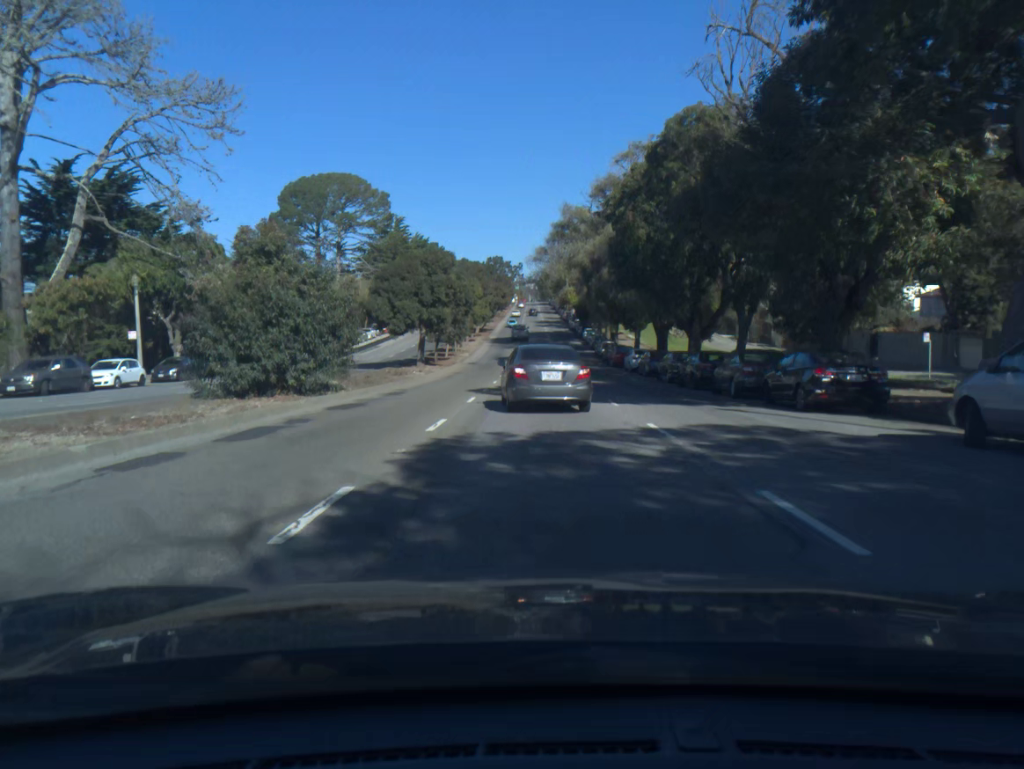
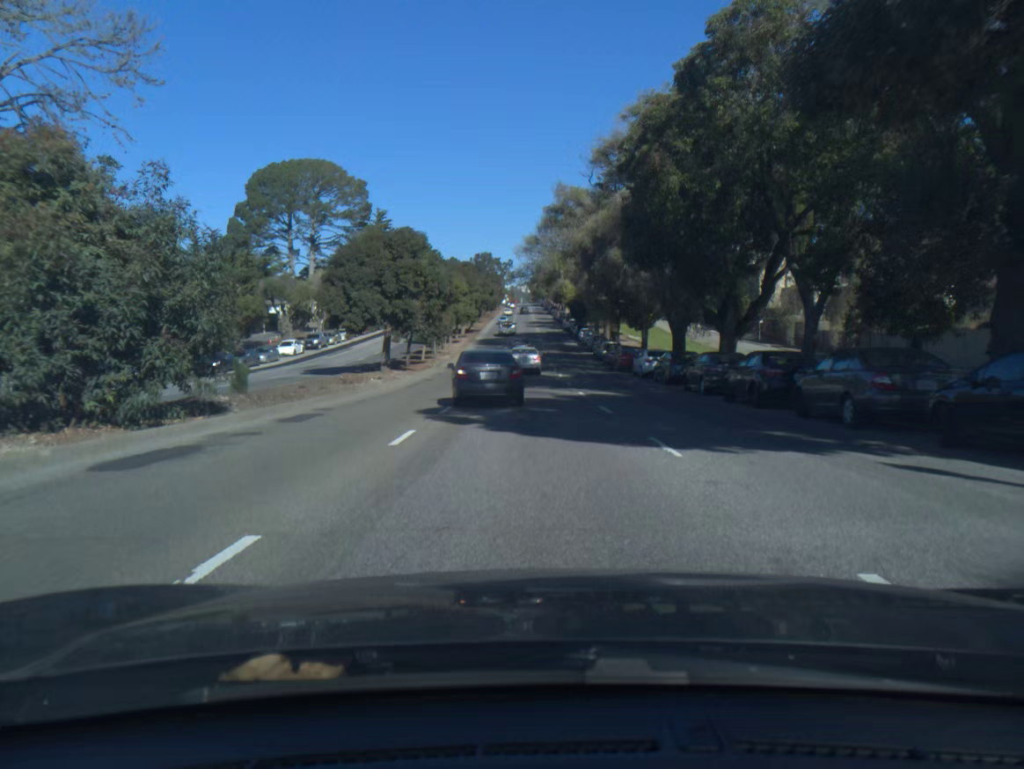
(+0.1, +9.2) m; +1°
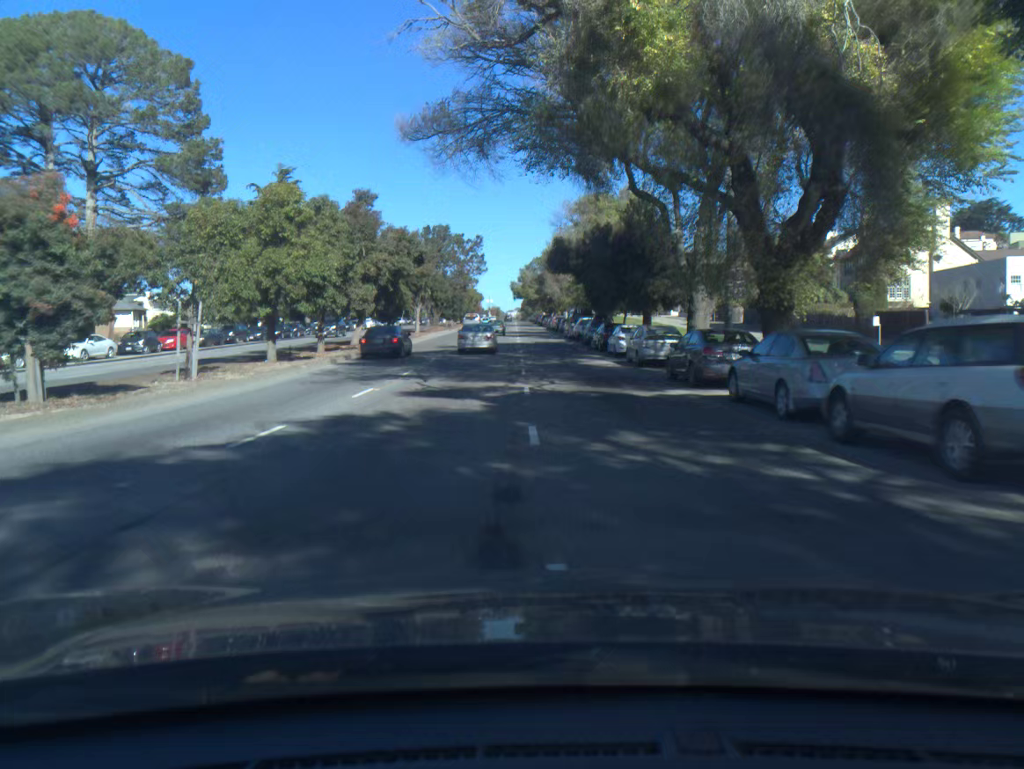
(+0.5, +51.0) m; +1°
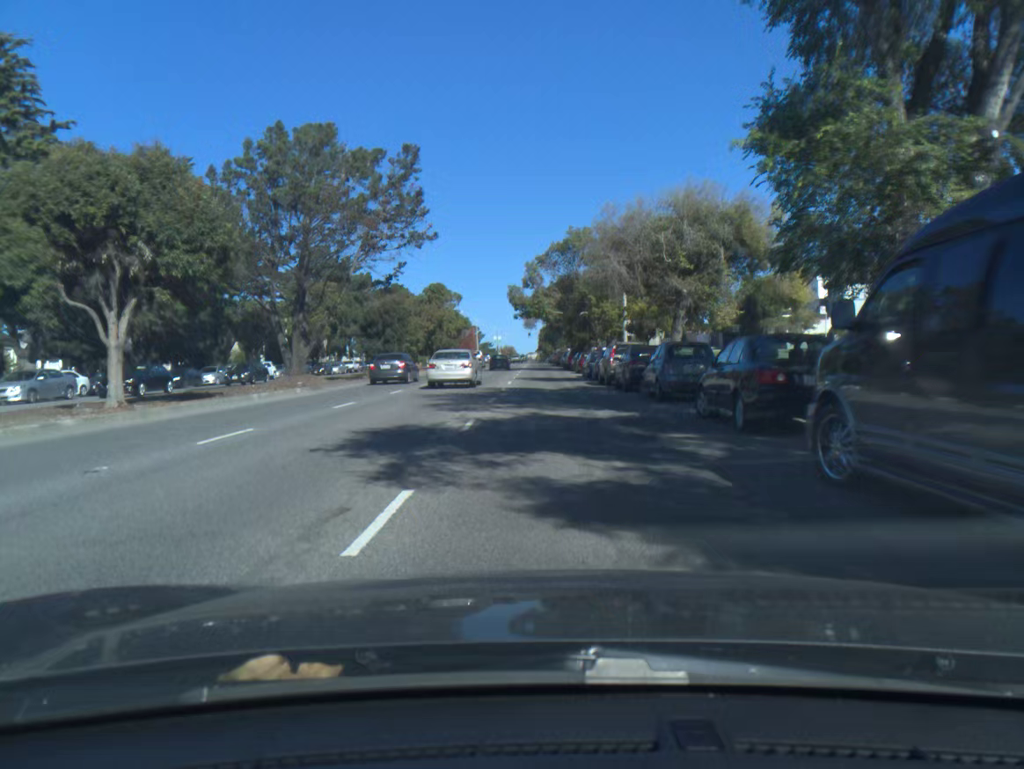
(-0.4, +55.5) m; -1°
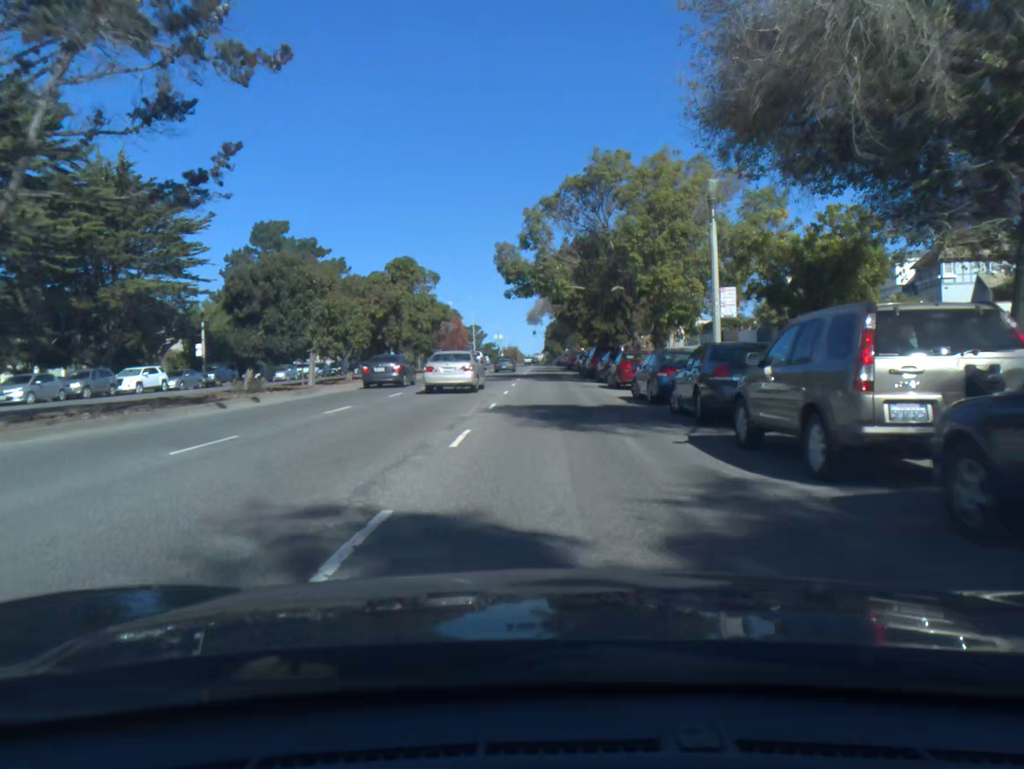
(-0.1, +22.6) m; 0°
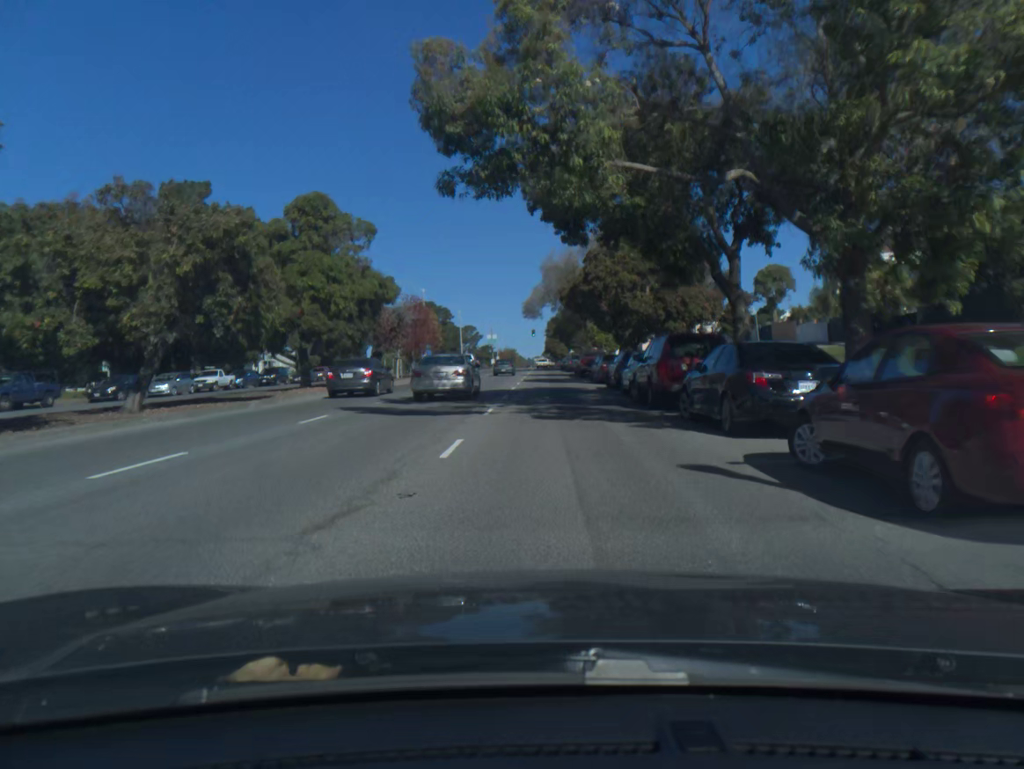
(0.0, +23.1) m; 0°
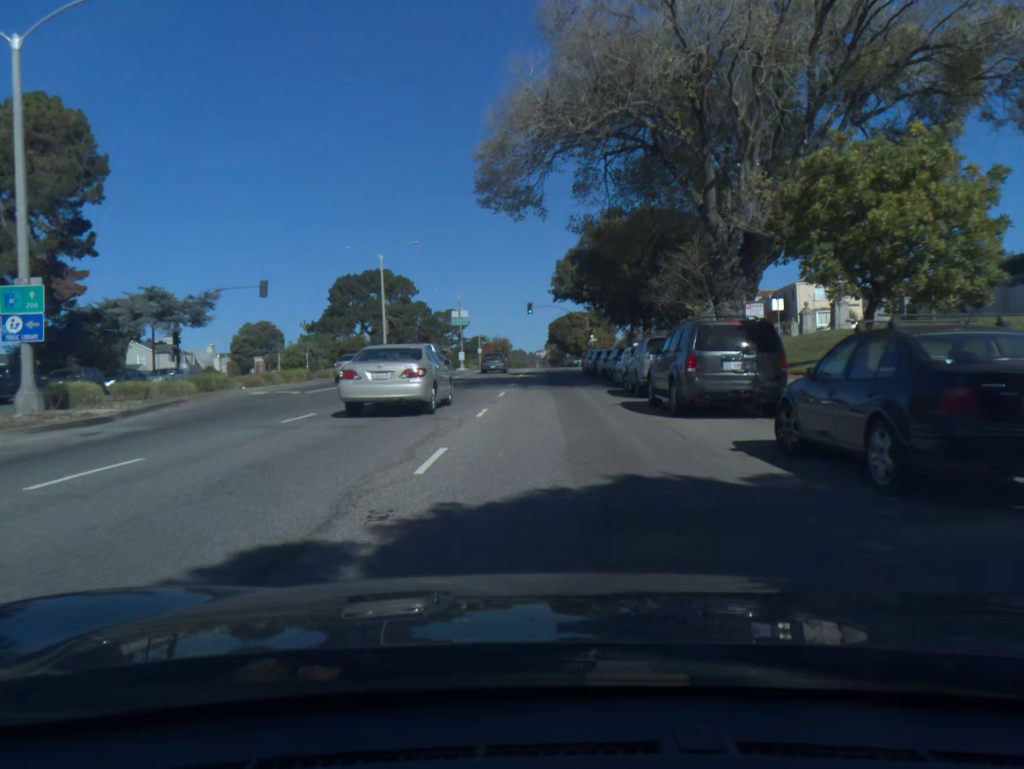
(0.0, +59.1) m; 0°
